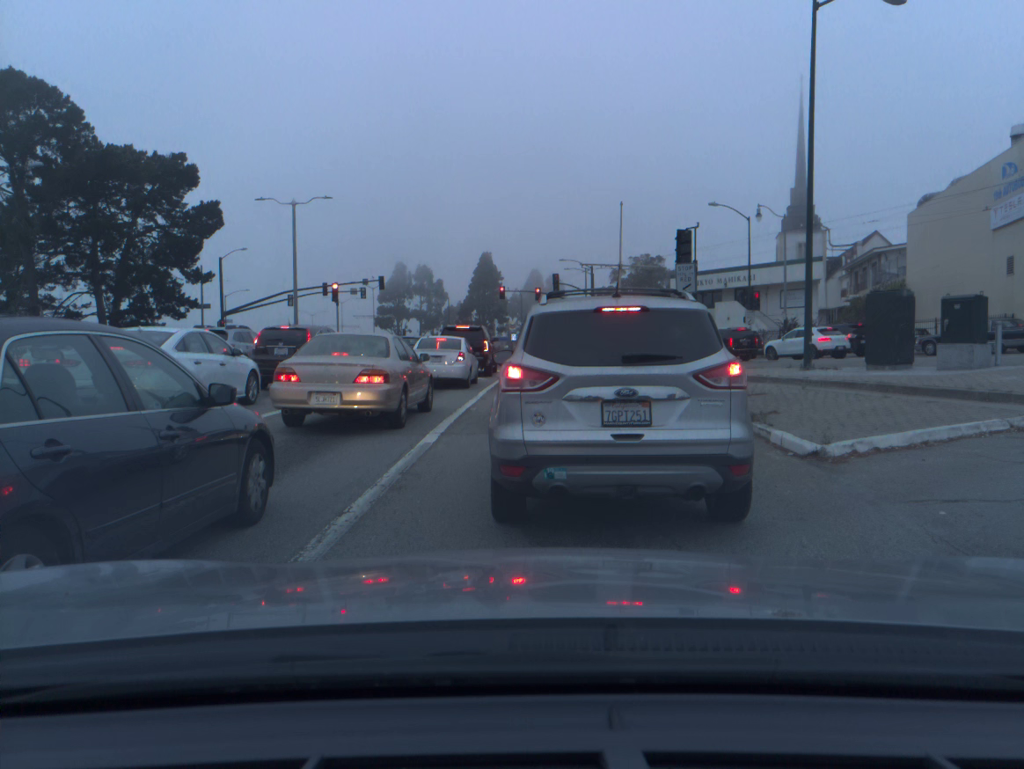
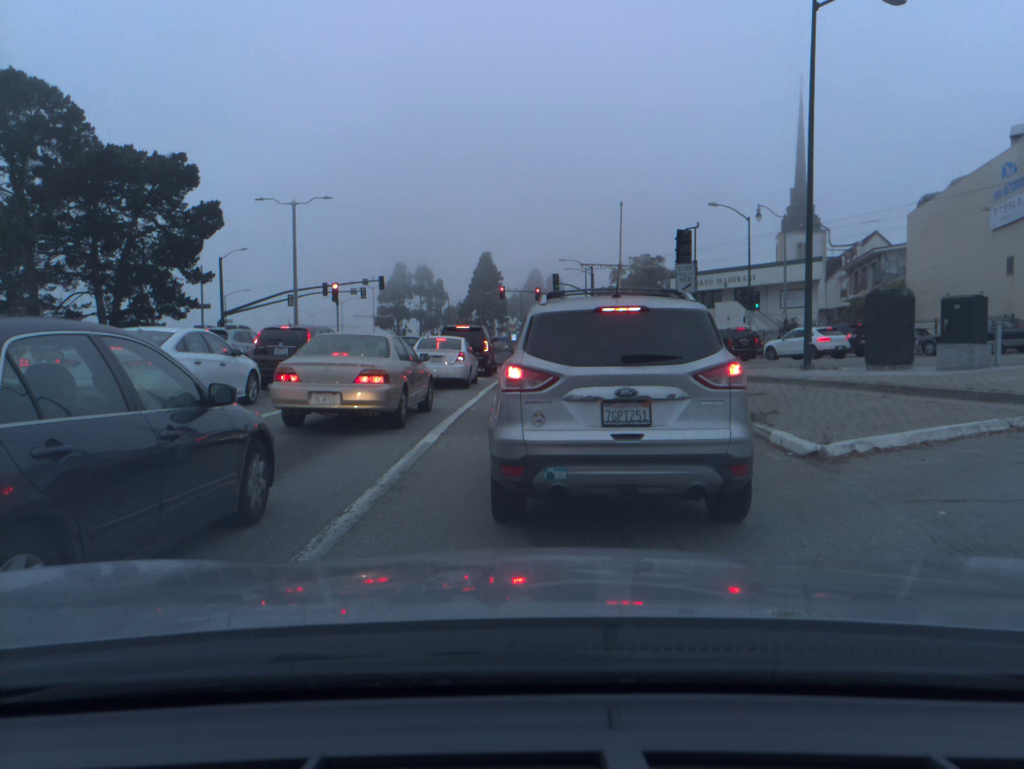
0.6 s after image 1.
(0.0, 0.0) m; 0°
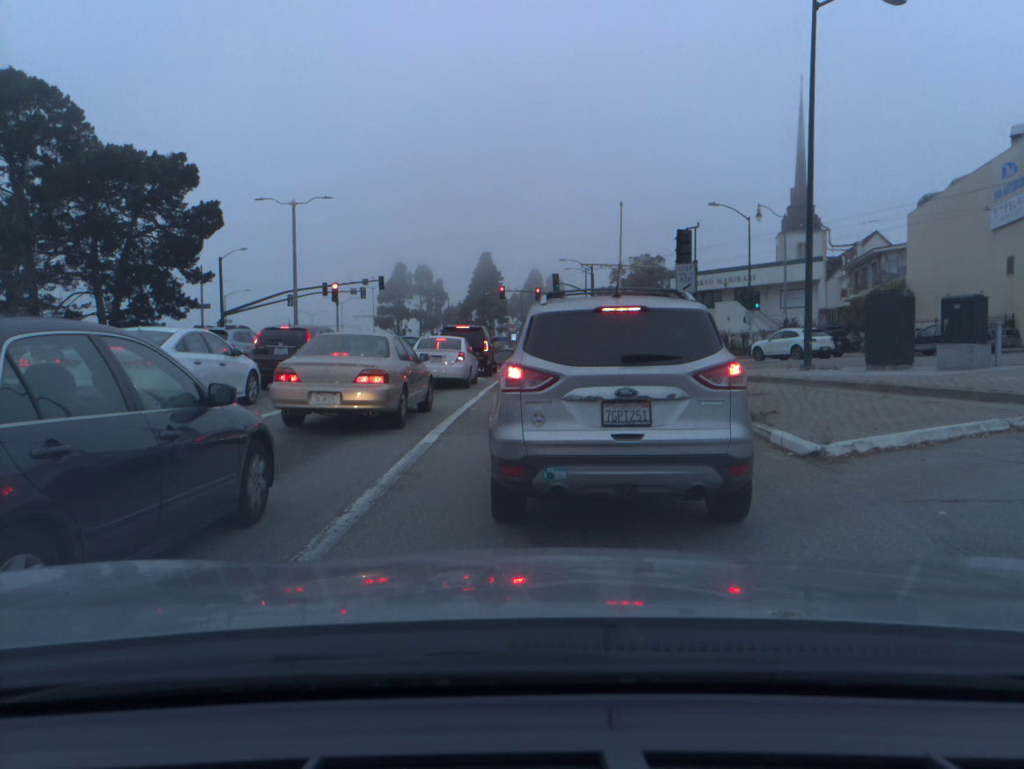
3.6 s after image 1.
(0.0, 0.0) m; 0°
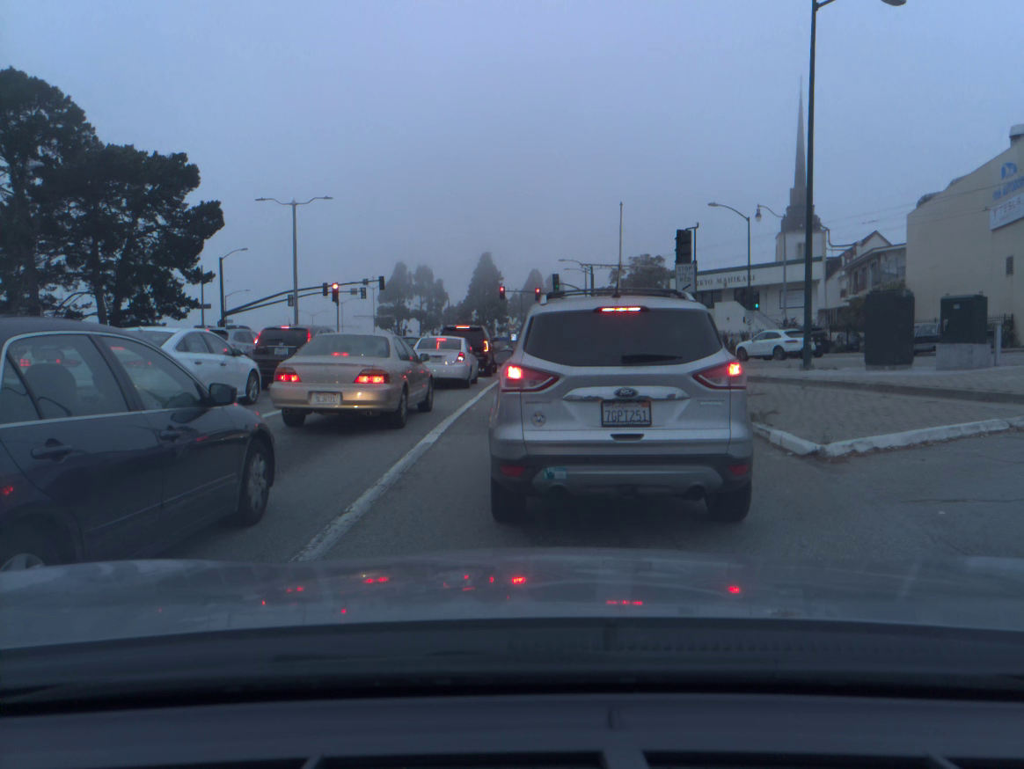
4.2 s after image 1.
(0.0, 0.0) m; 0°
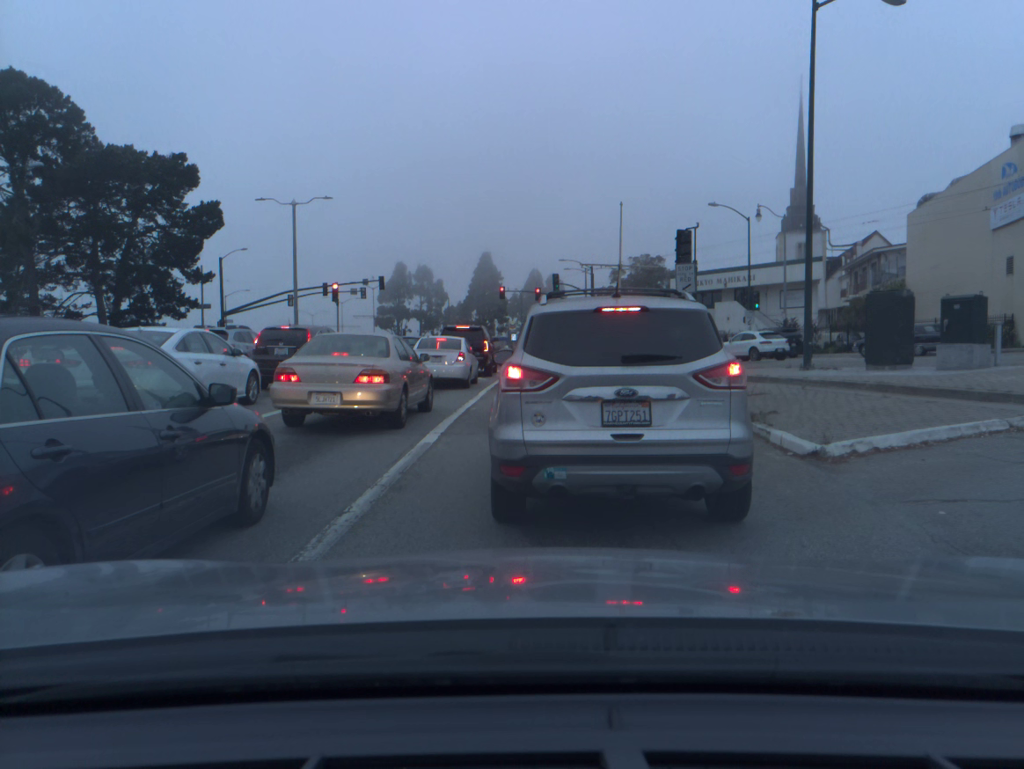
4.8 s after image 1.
(0.0, 0.0) m; 0°
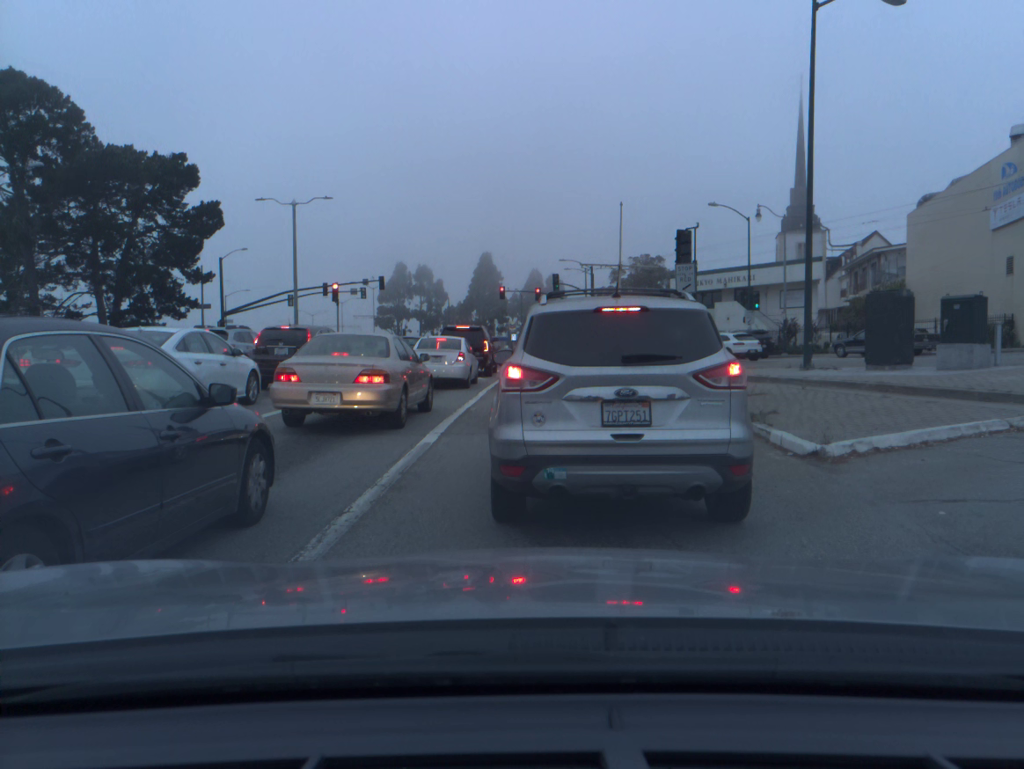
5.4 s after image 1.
(0.0, 0.0) m; 0°
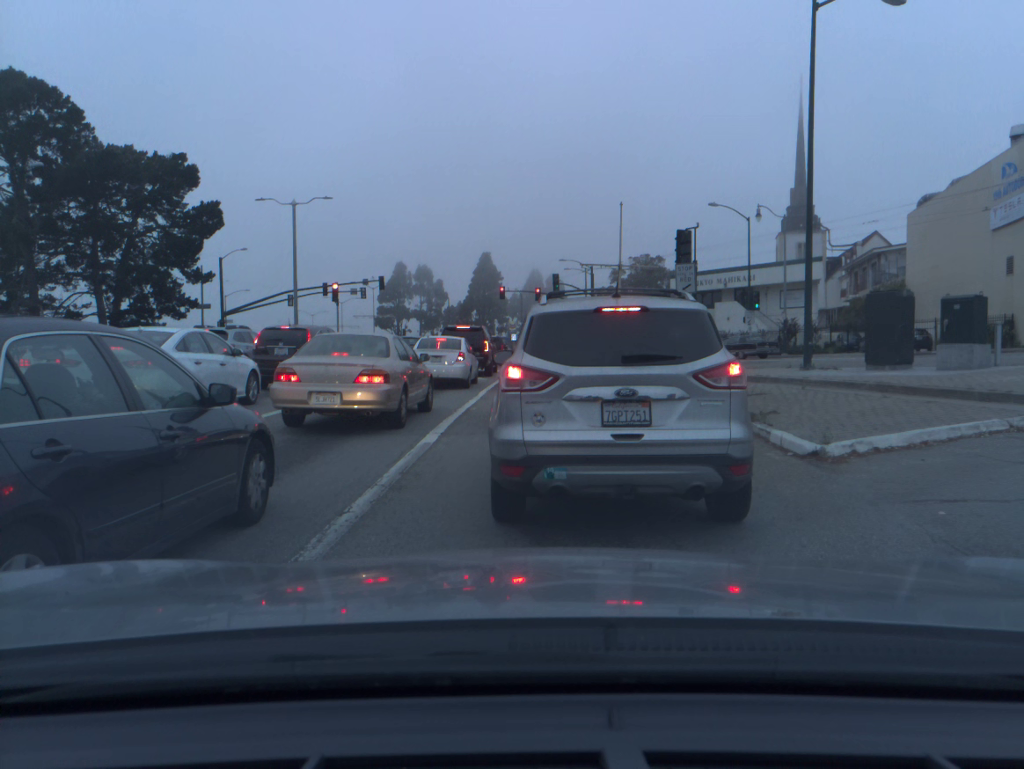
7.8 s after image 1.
(0.0, 0.0) m; 0°
